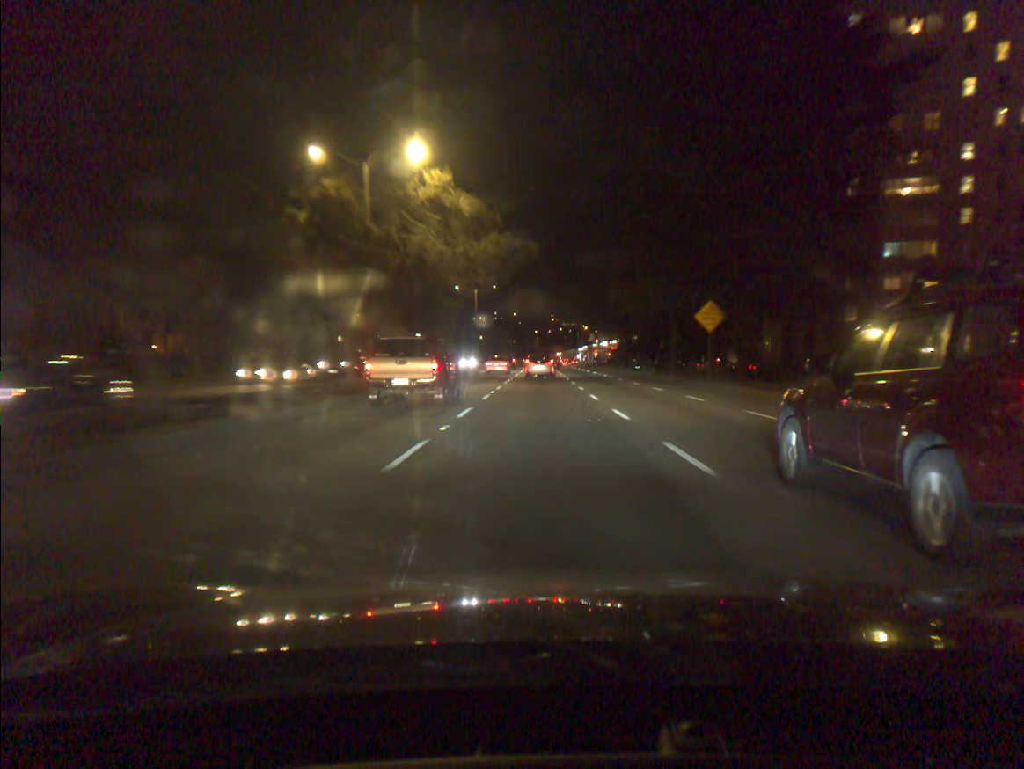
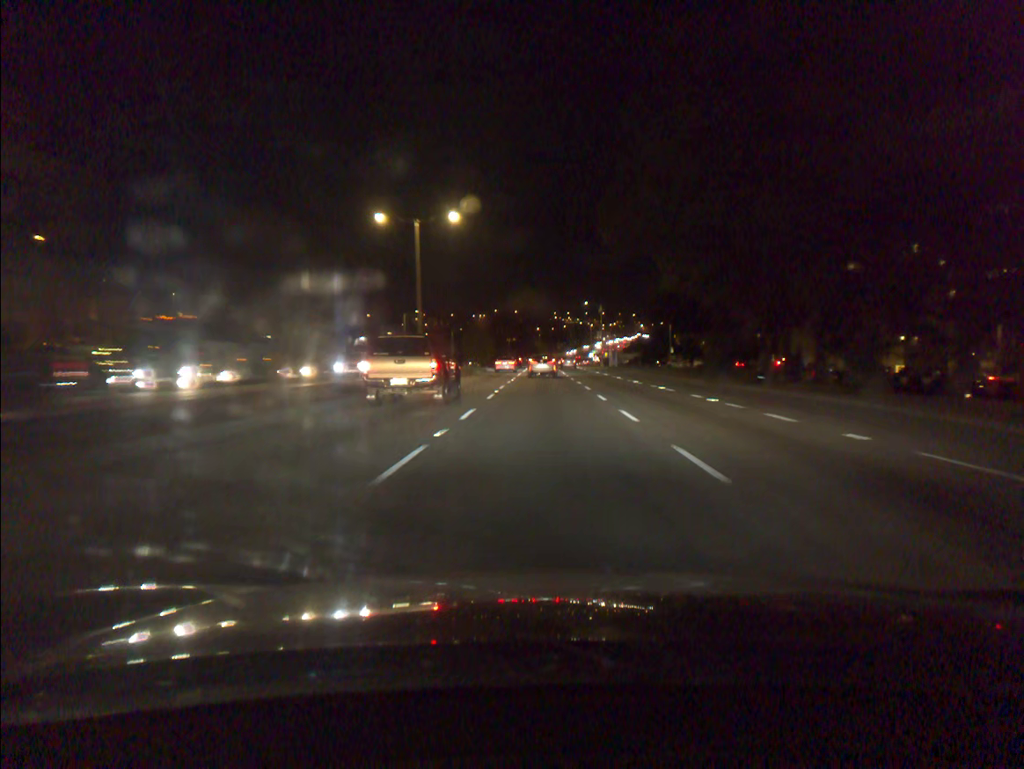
(-0.2, +45.1) m; 0°
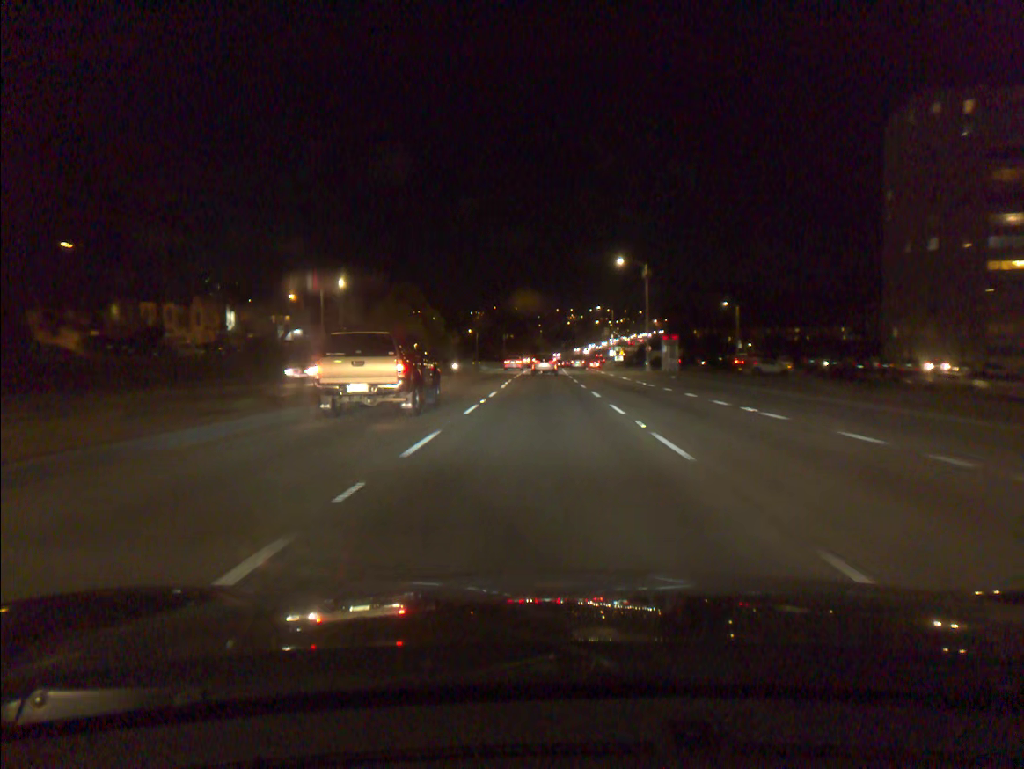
(0.0, +50.0) m; 0°
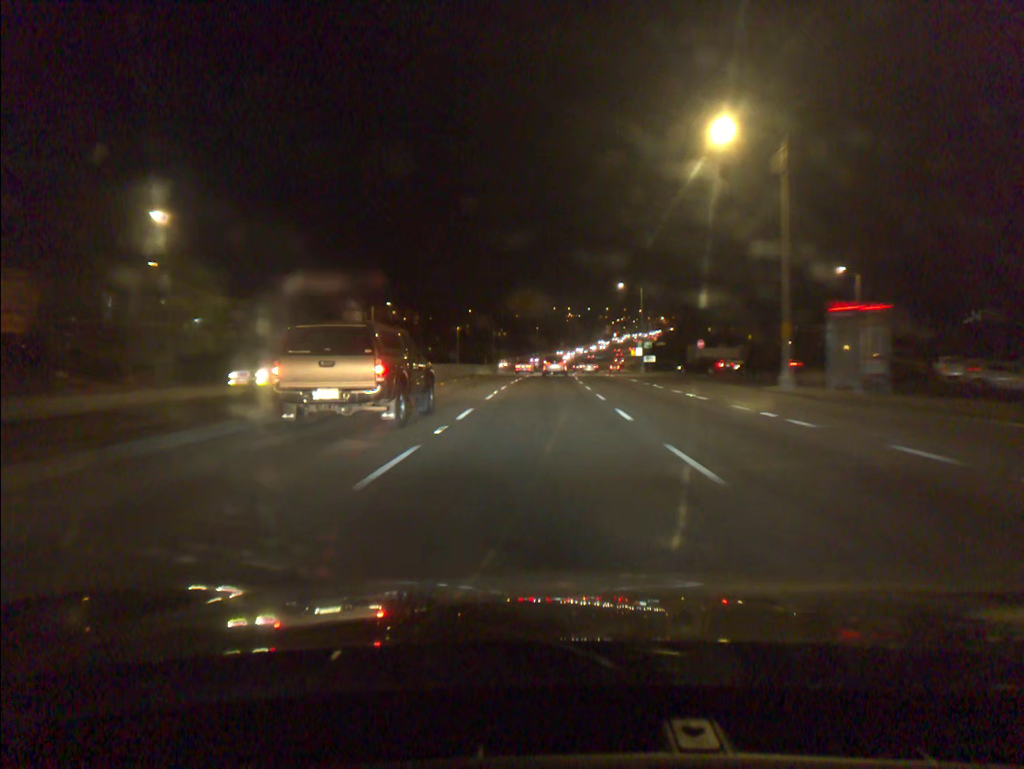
(+0.1, +38.7) m; 0°
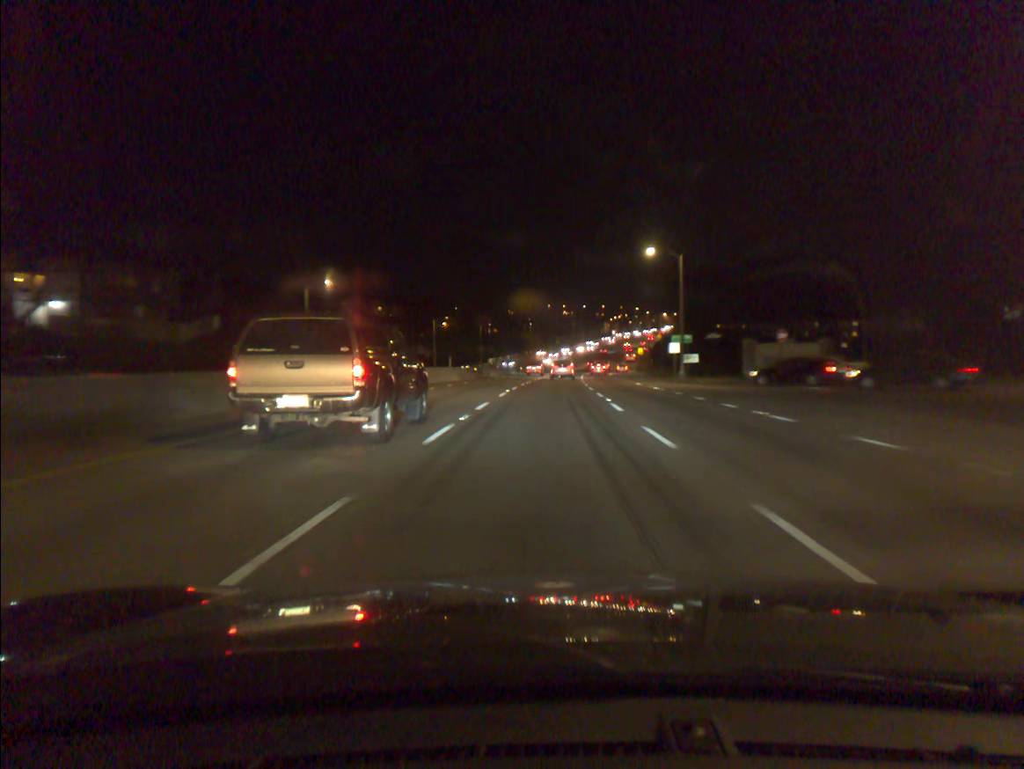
(+0.1, +26.5) m; 0°
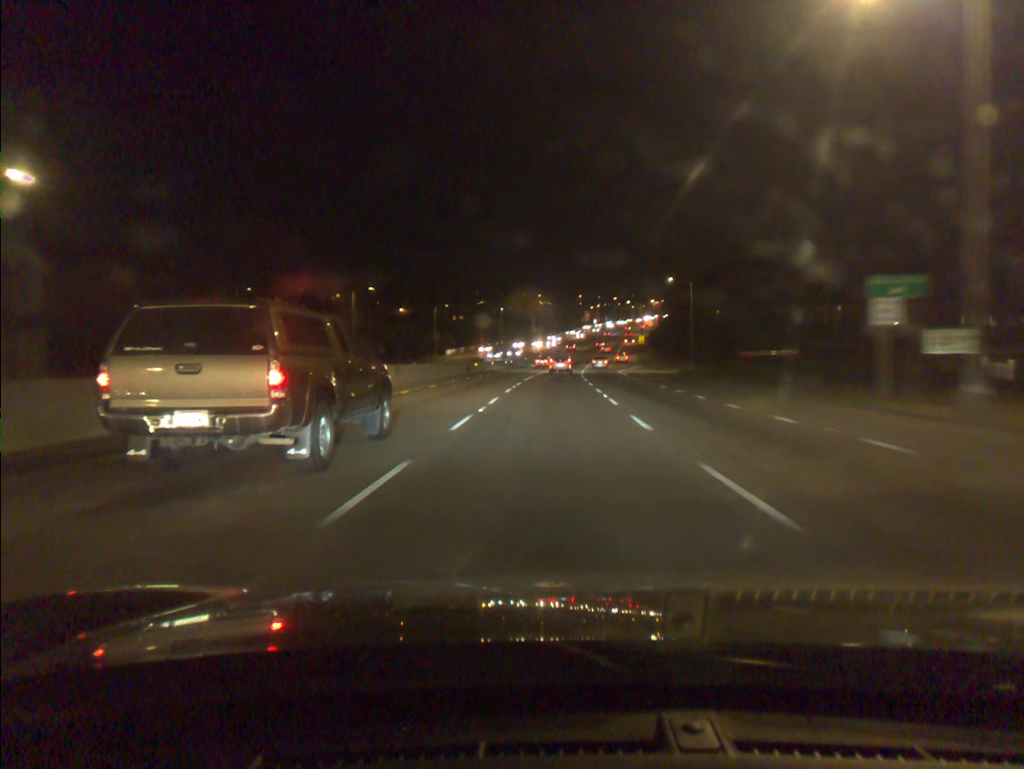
(+0.6, +41.8) m; +2°
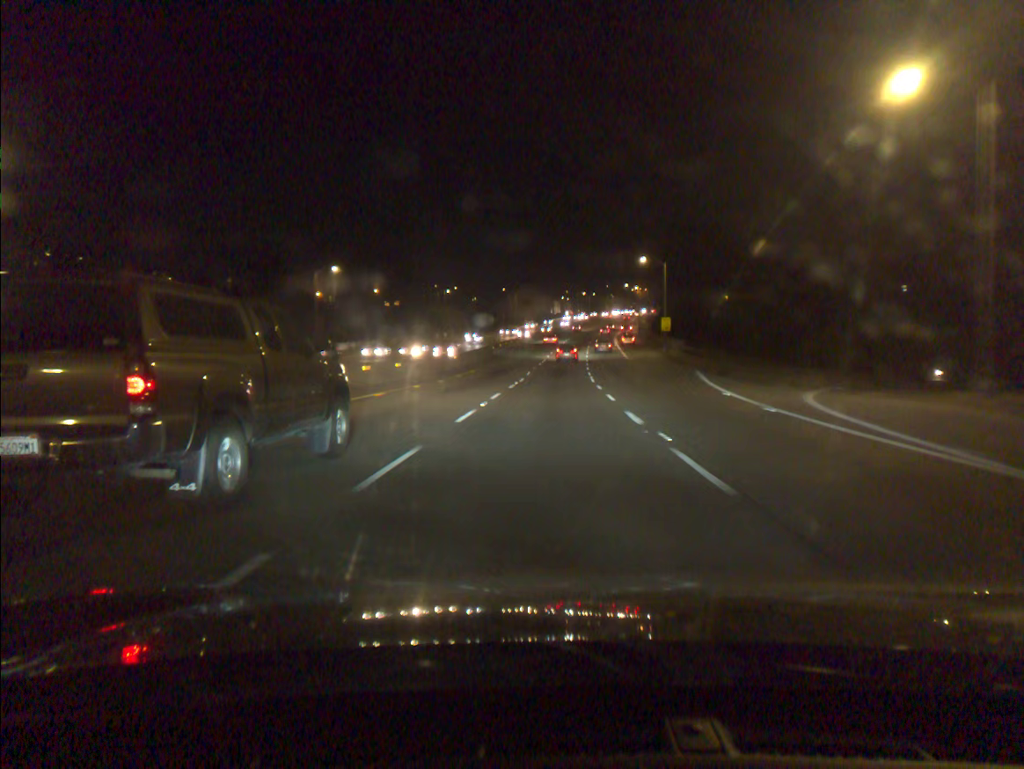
(+1.3, +58.1) m; +2°
